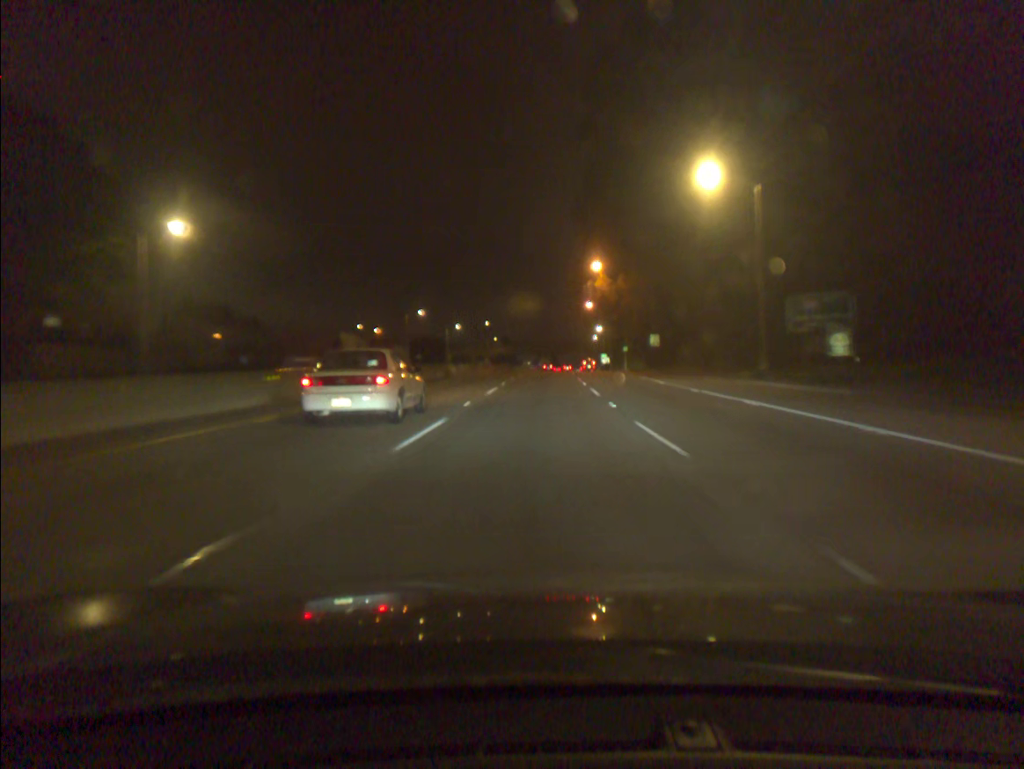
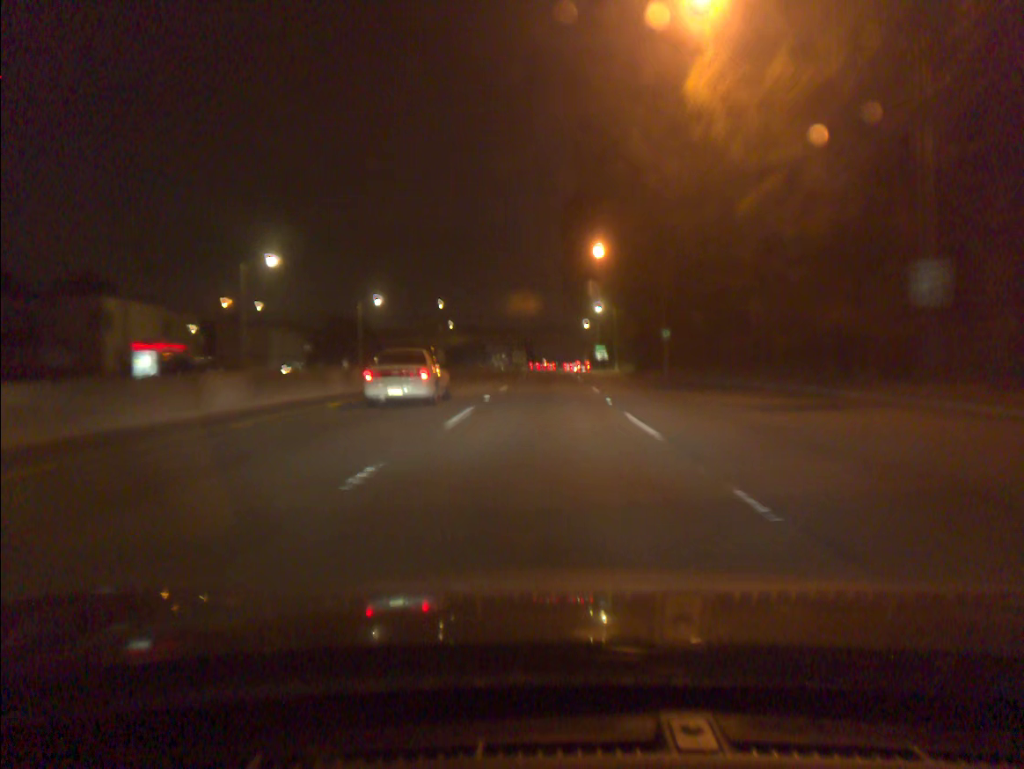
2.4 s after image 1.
(+0.7, +56.4) m; +2°
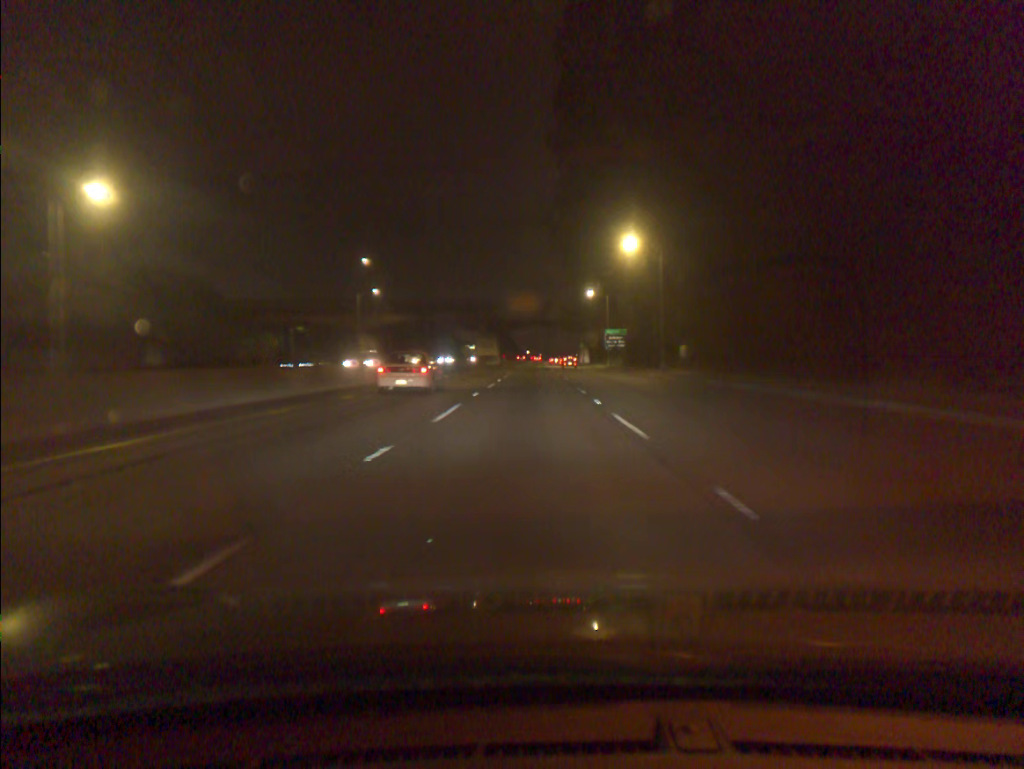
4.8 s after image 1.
(+0.8, +57.1) m; +1°
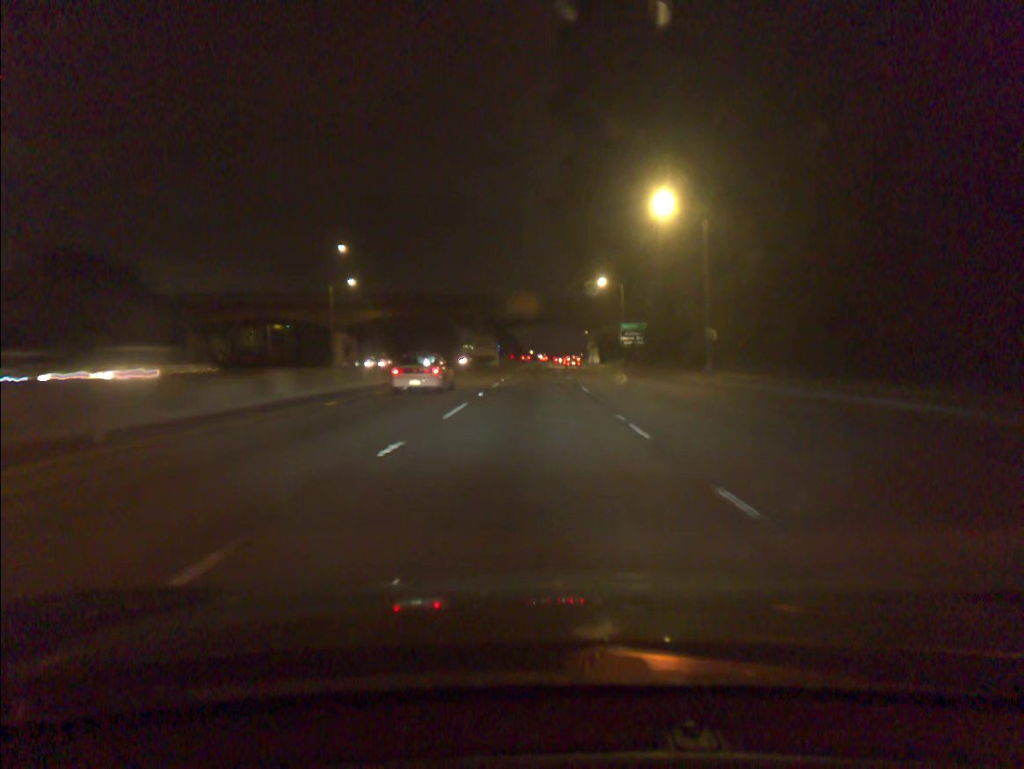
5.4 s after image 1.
(0.0, +14.4) m; 0°
